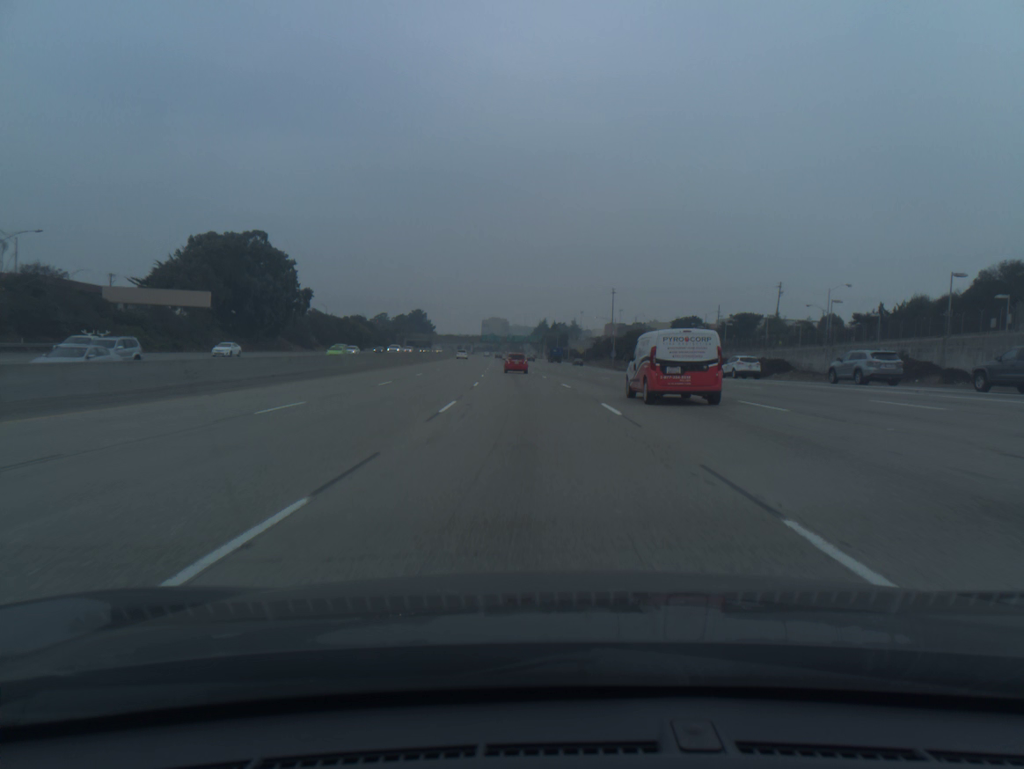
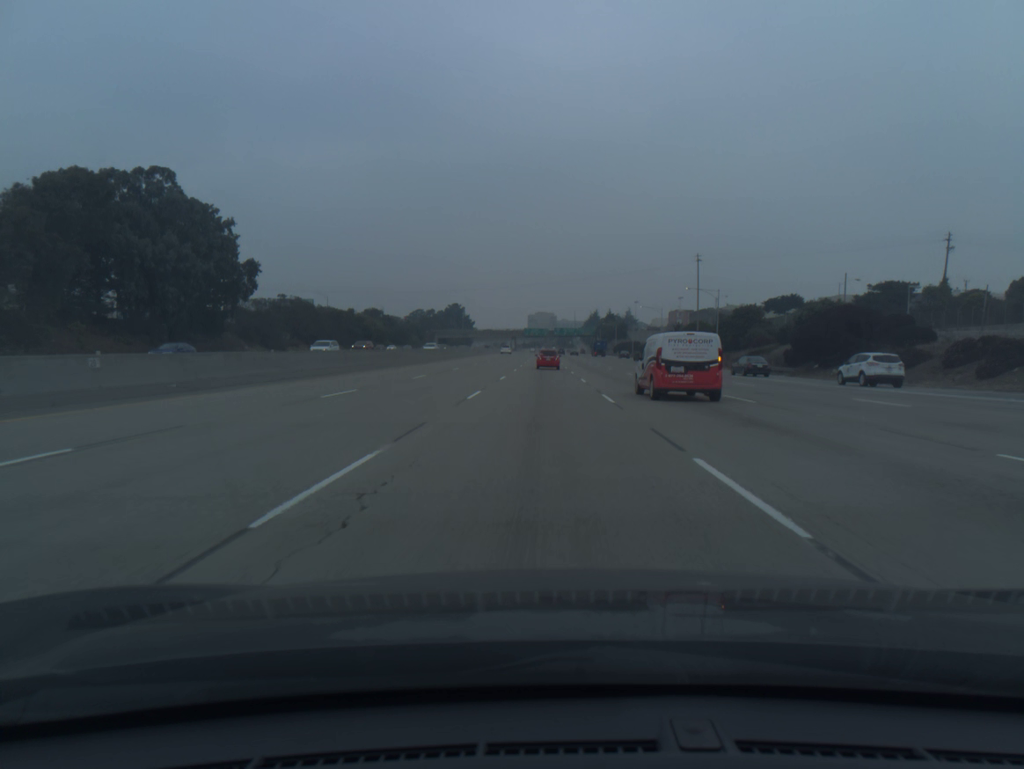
(-1.9, +53.6) m; -4°
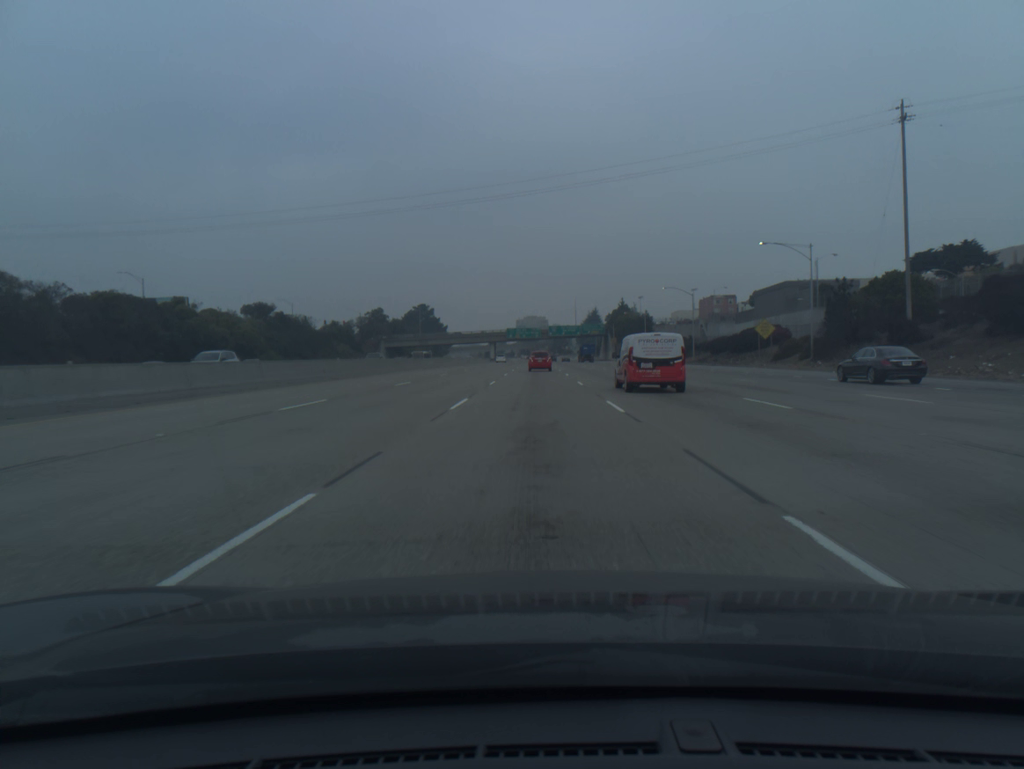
(+0.2, +88.4) m; +1°
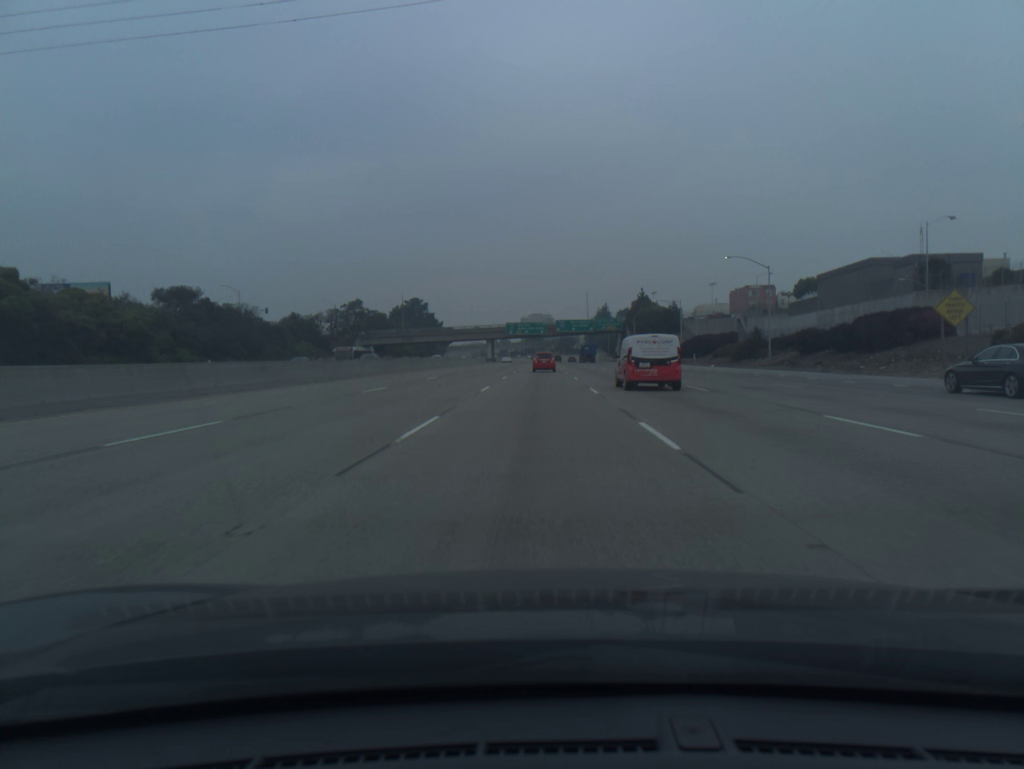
(-0.1, +35.0) m; 0°
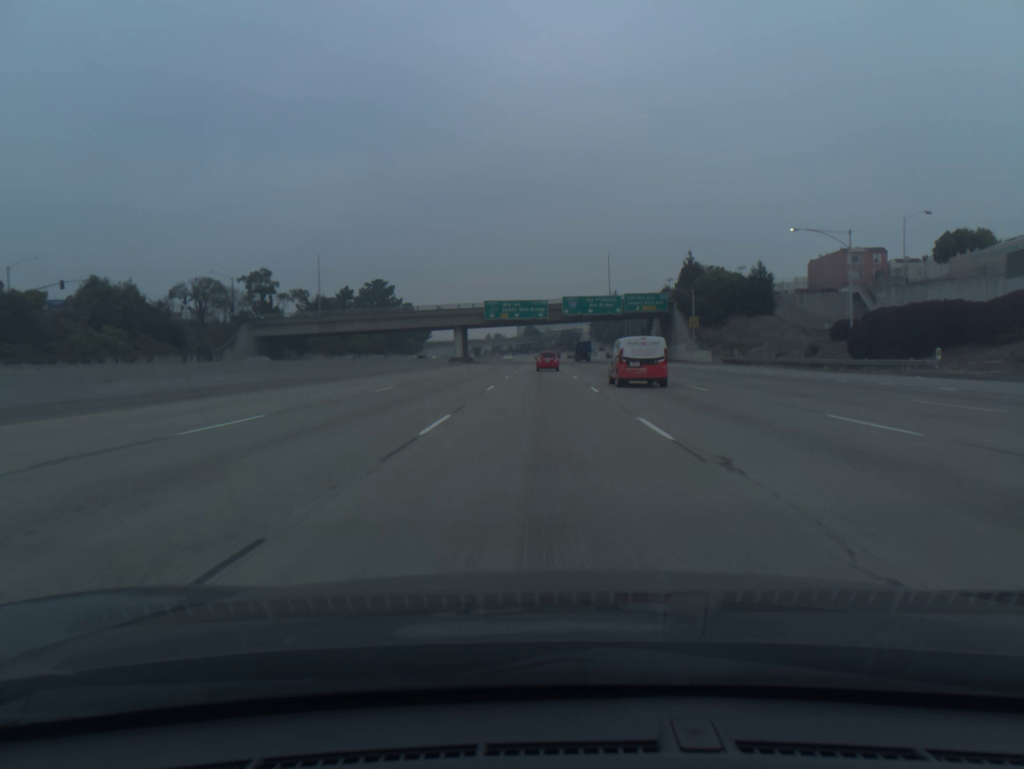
(-0.1, +69.6) m; 0°
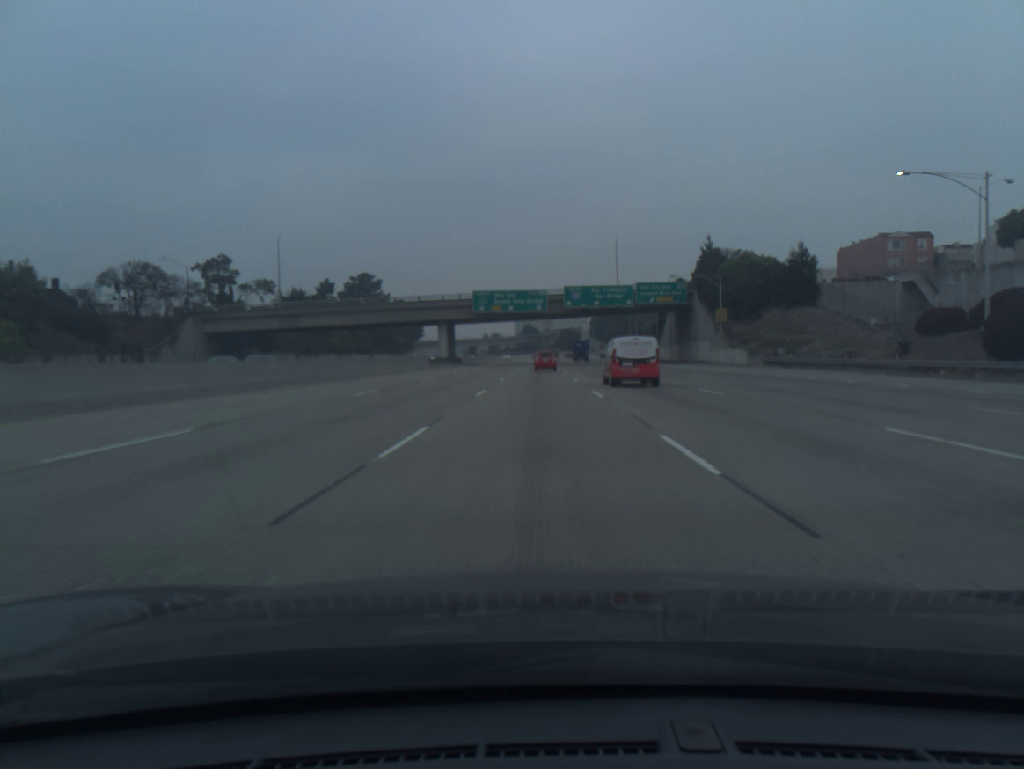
(0.0, +17.3) m; 0°
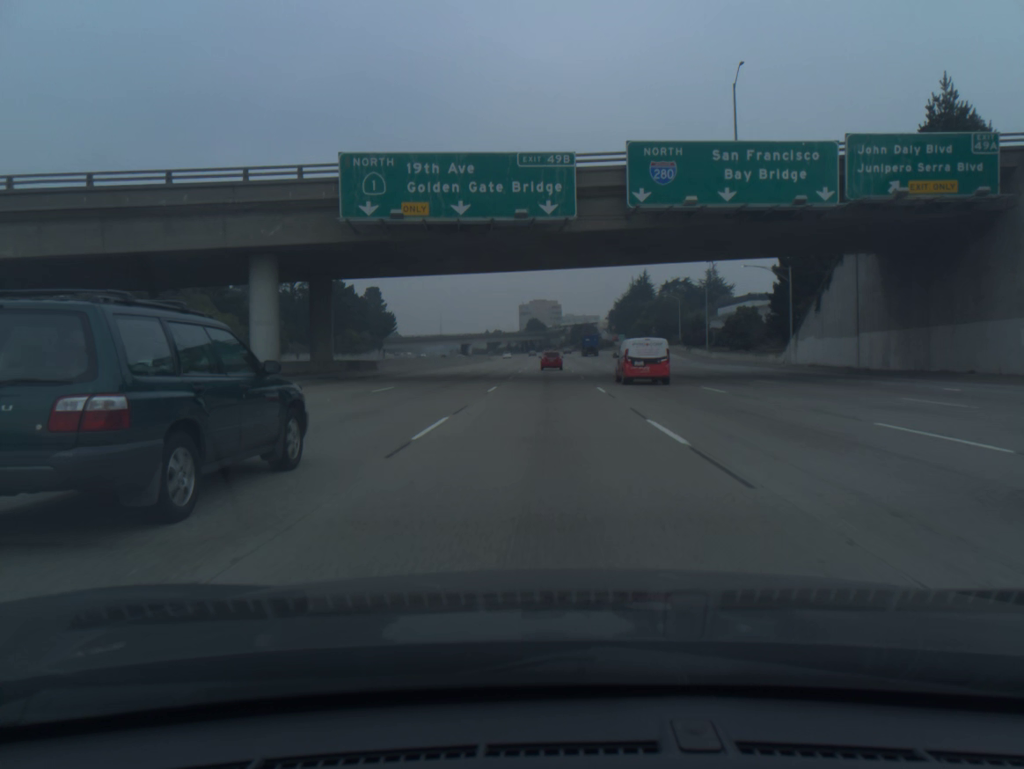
(-0.3, +69.3) m; -1°
